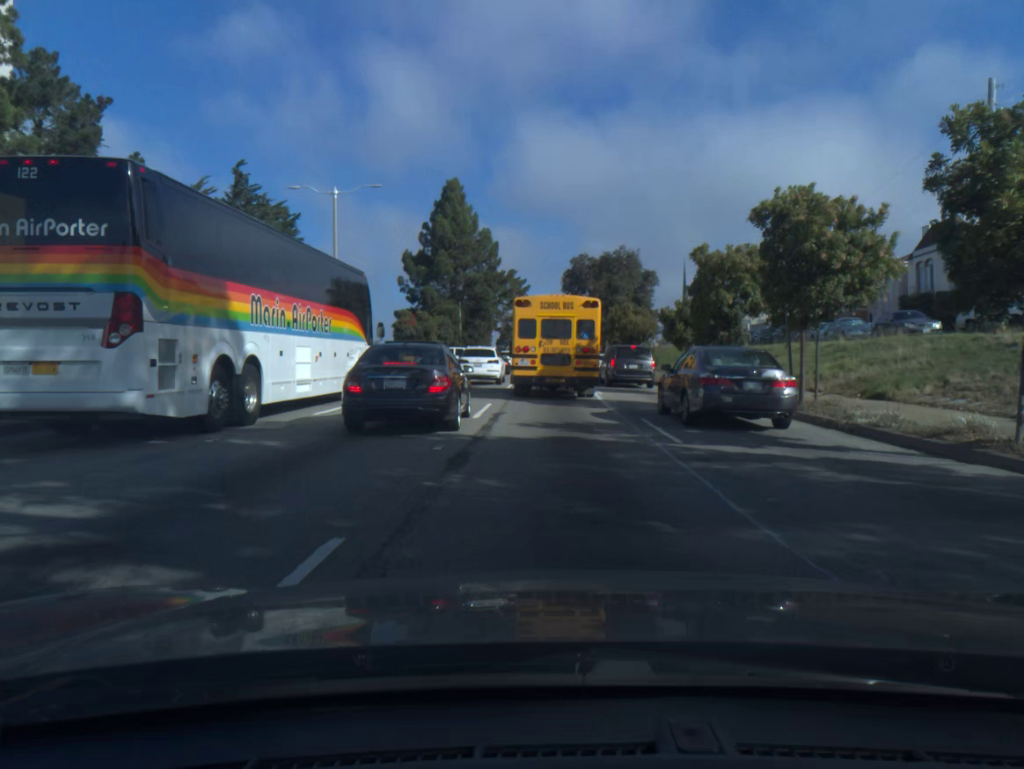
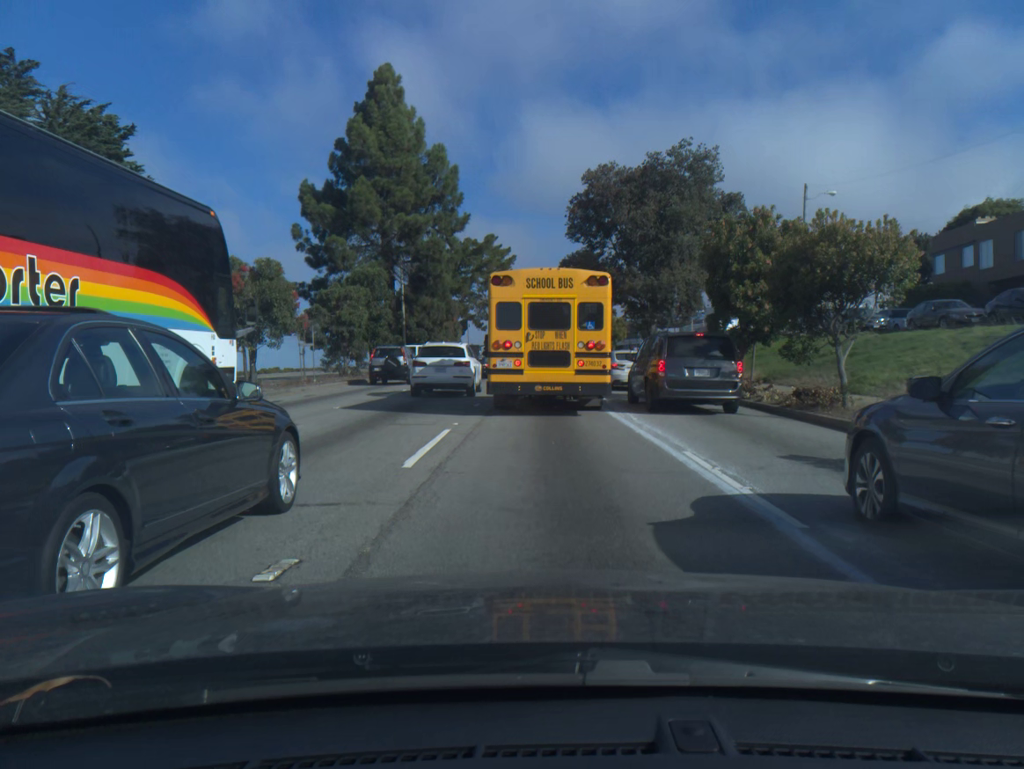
(+0.2, +35.5) m; 0°
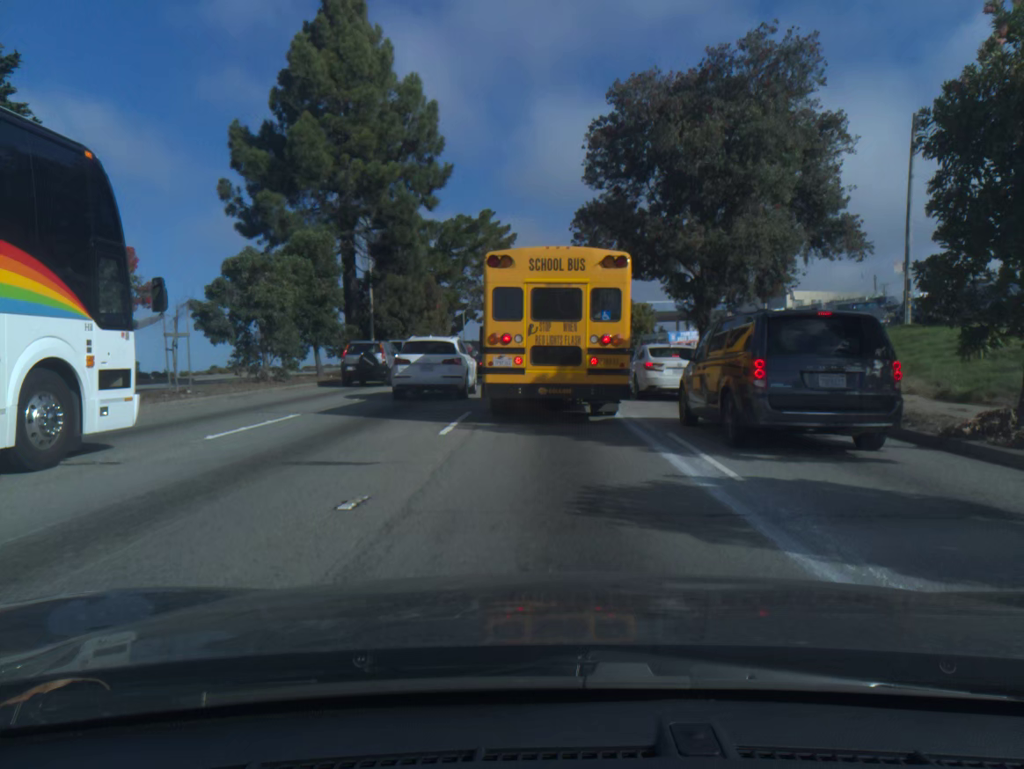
(0.0, +12.8) m; 0°
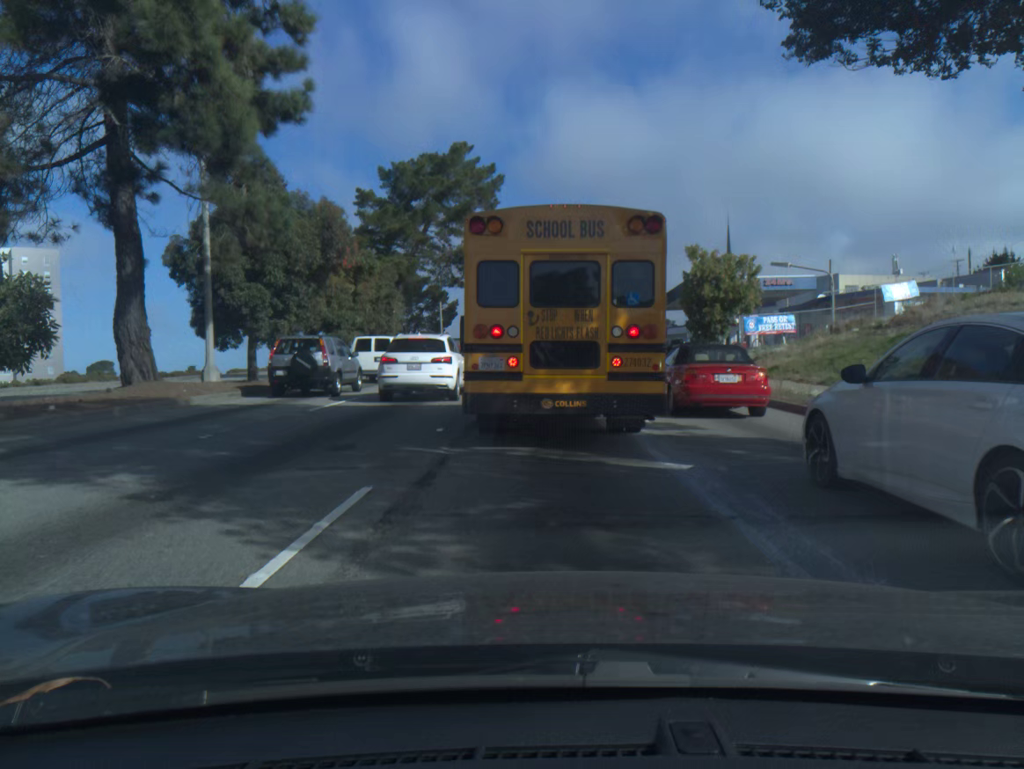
(0.0, +23.8) m; 0°
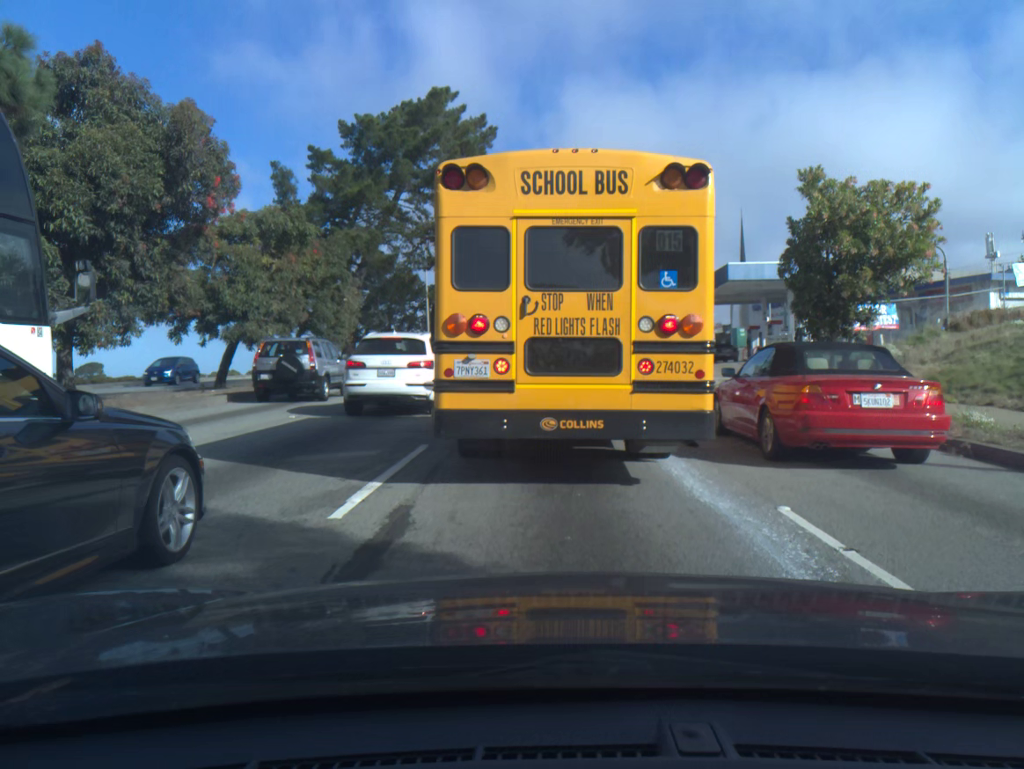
(0.0, +11.4) m; 0°
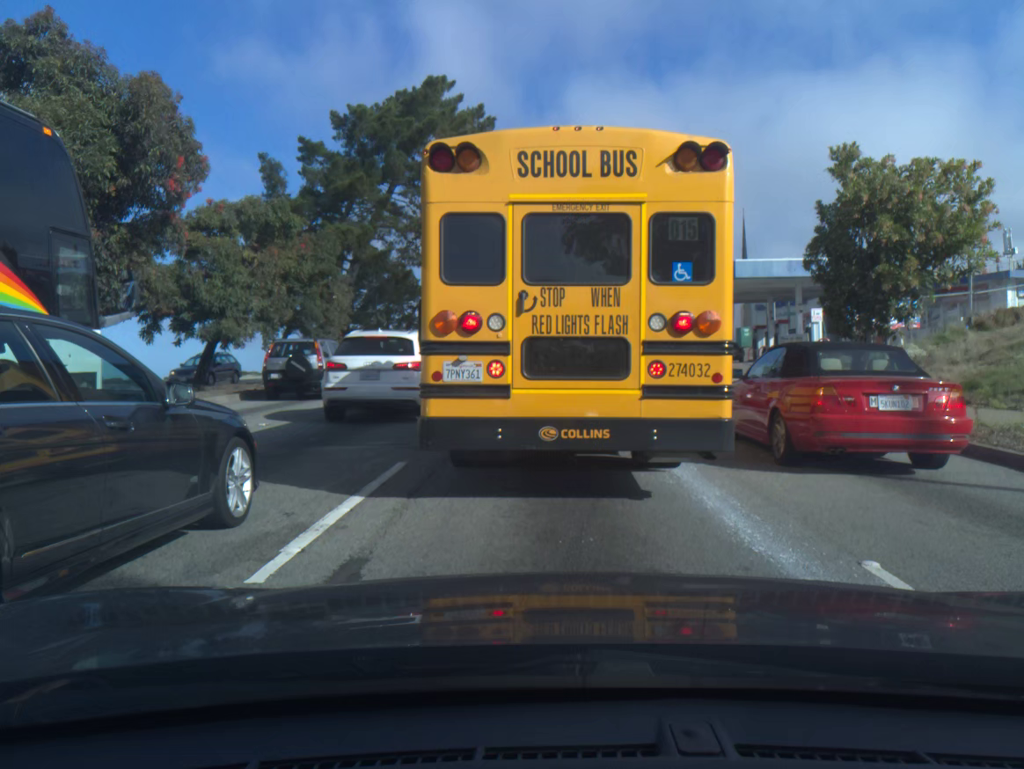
(0.0, +1.7) m; 0°
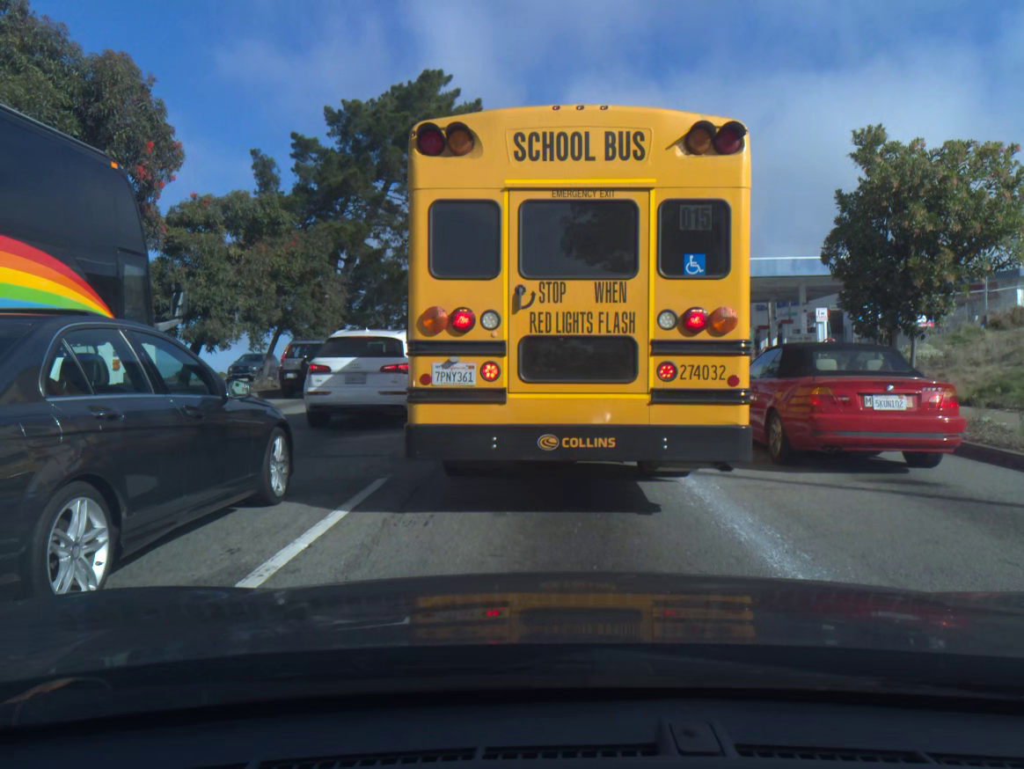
(0.0, +1.1) m; 0°
